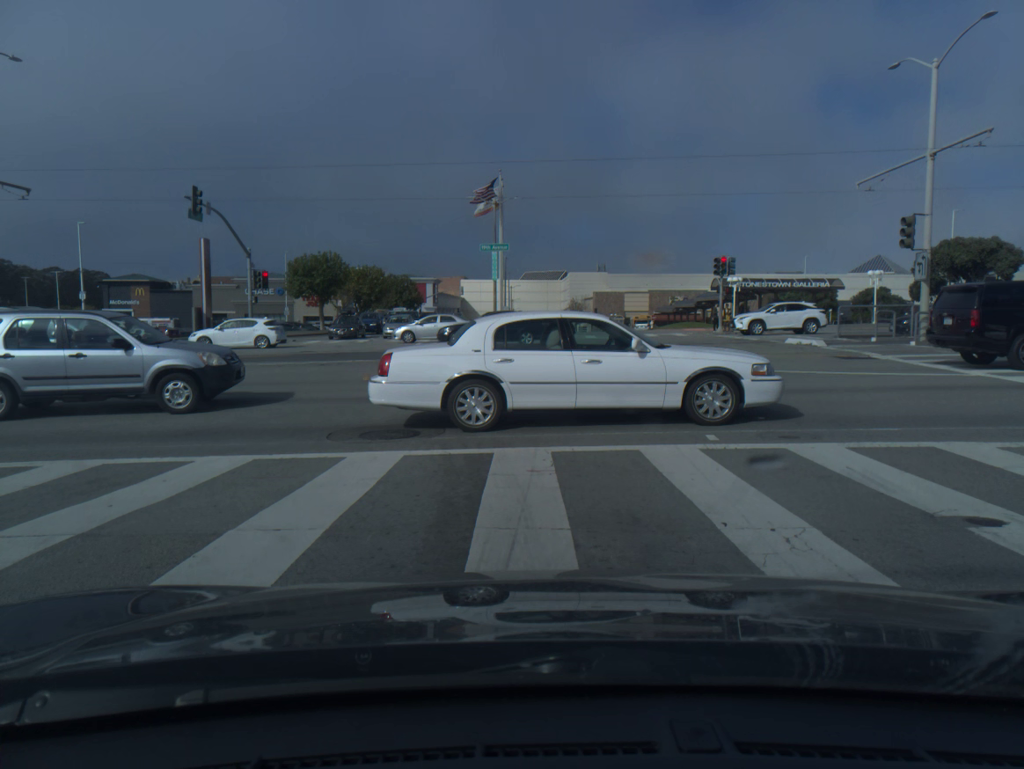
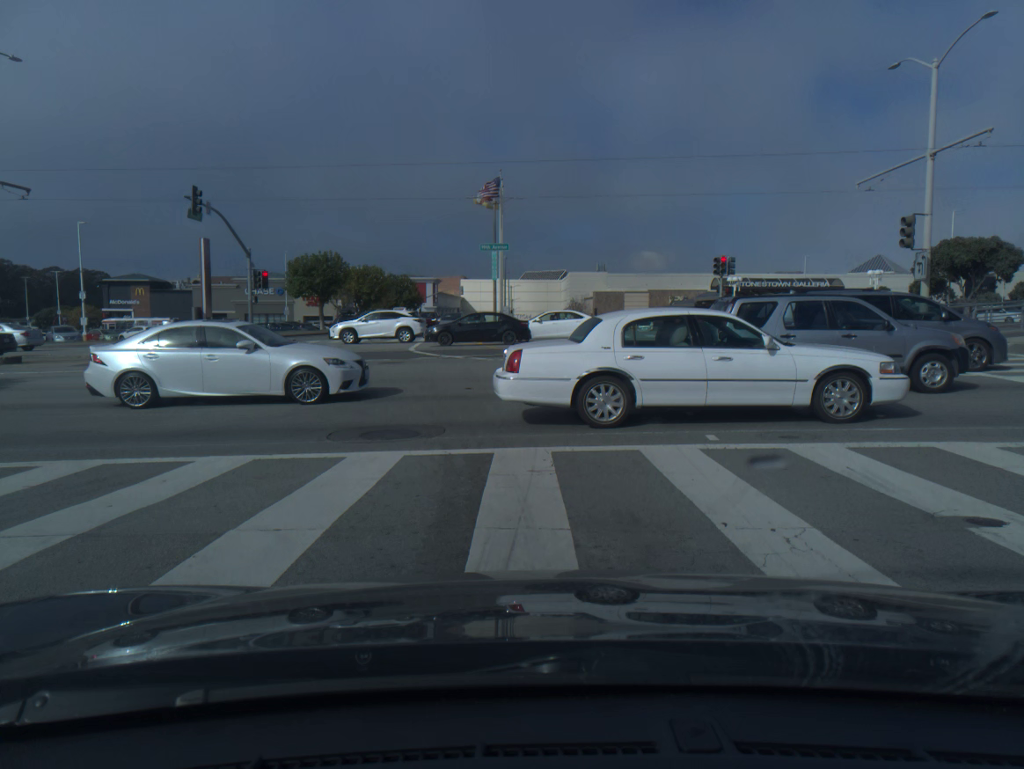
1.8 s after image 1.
(0.0, 0.0) m; 0°
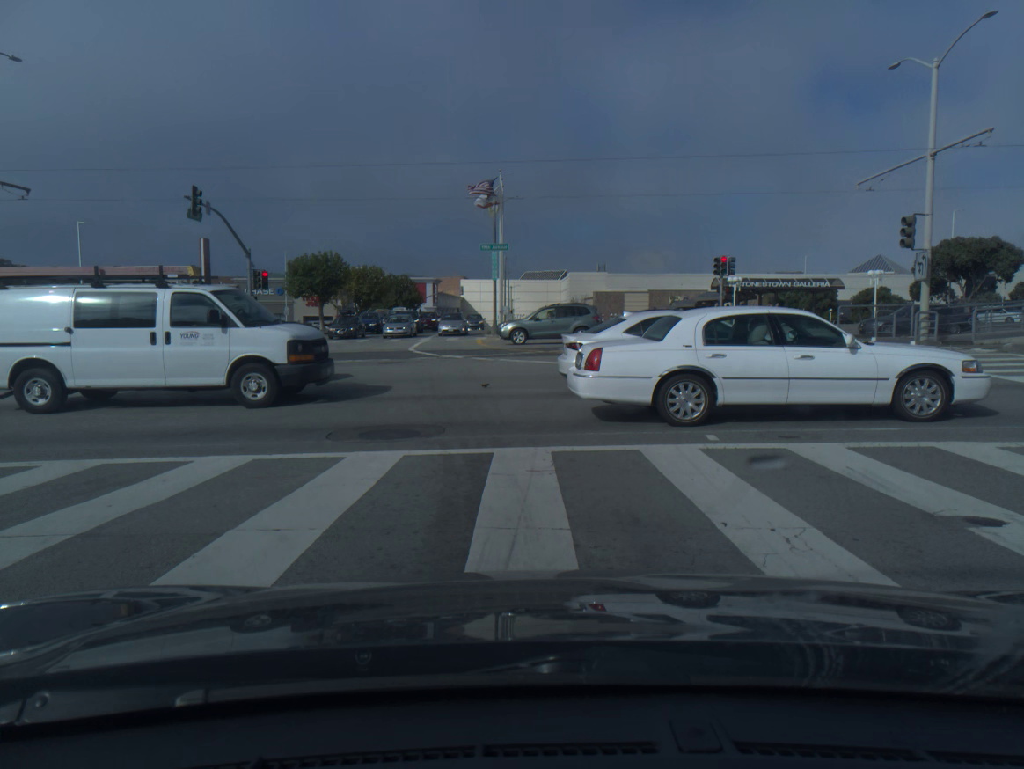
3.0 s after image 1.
(0.0, 0.0) m; 0°
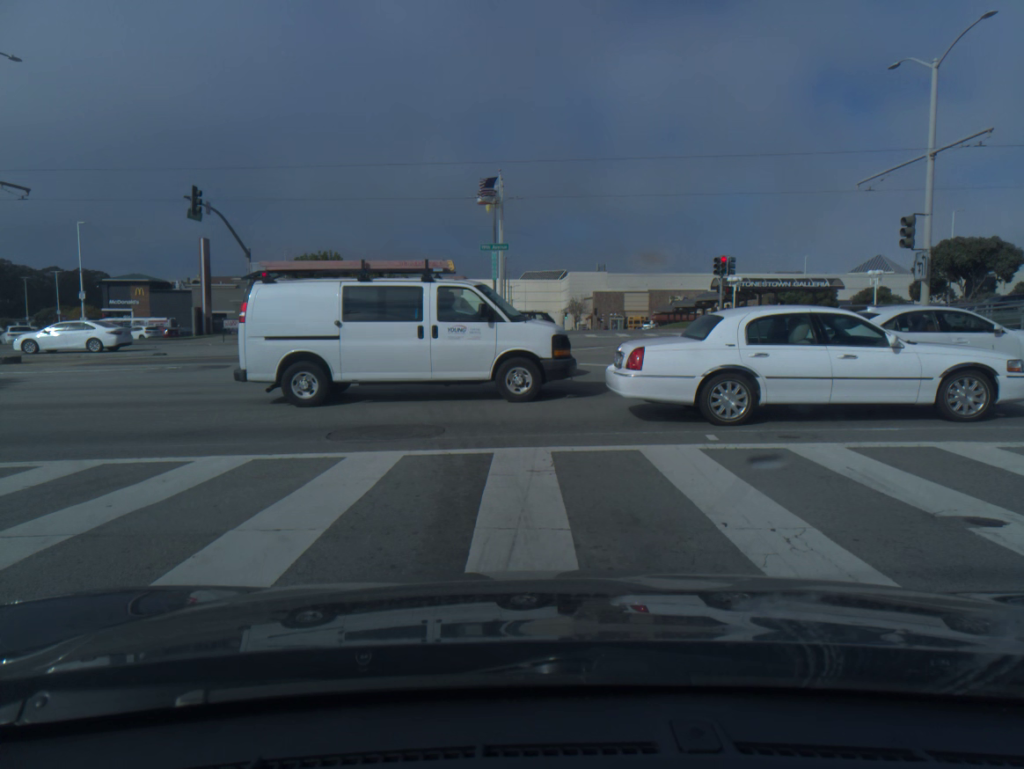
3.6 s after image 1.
(0.0, 0.0) m; 0°
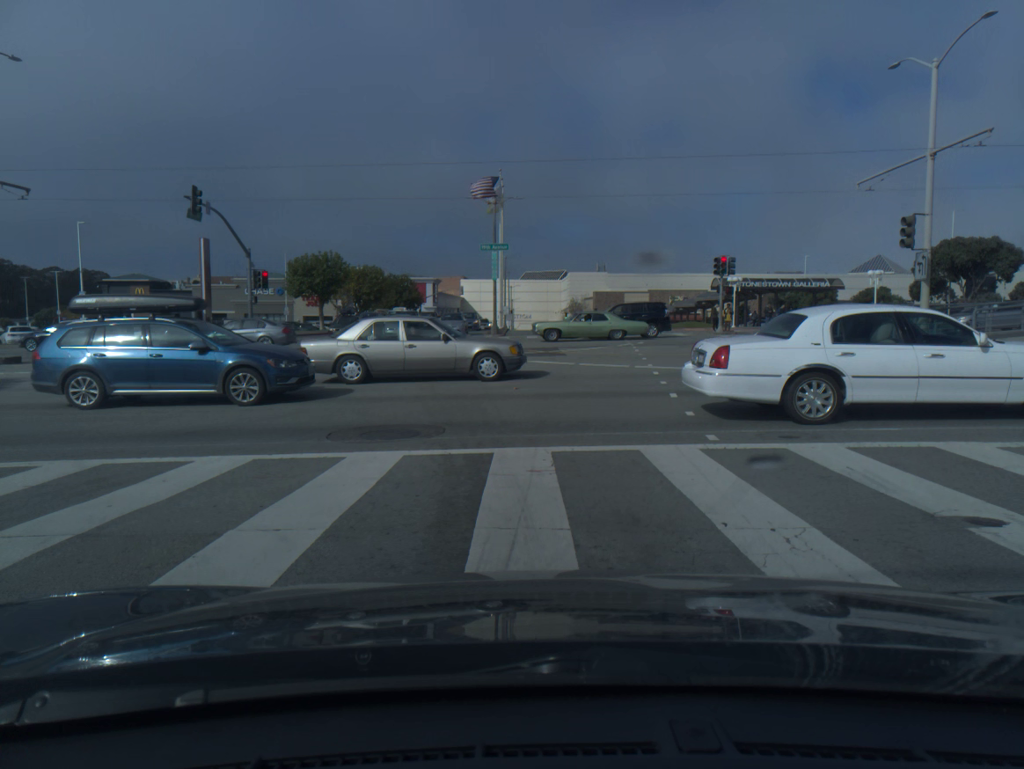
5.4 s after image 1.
(0.0, 0.0) m; 0°
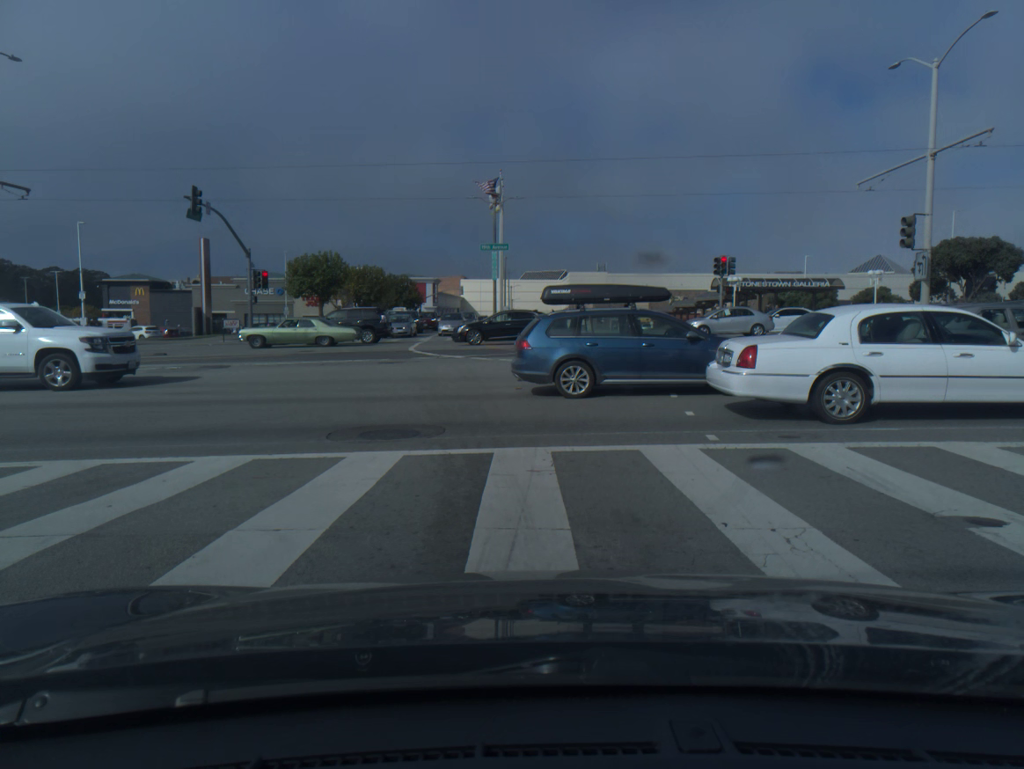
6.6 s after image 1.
(0.0, 0.0) m; 0°
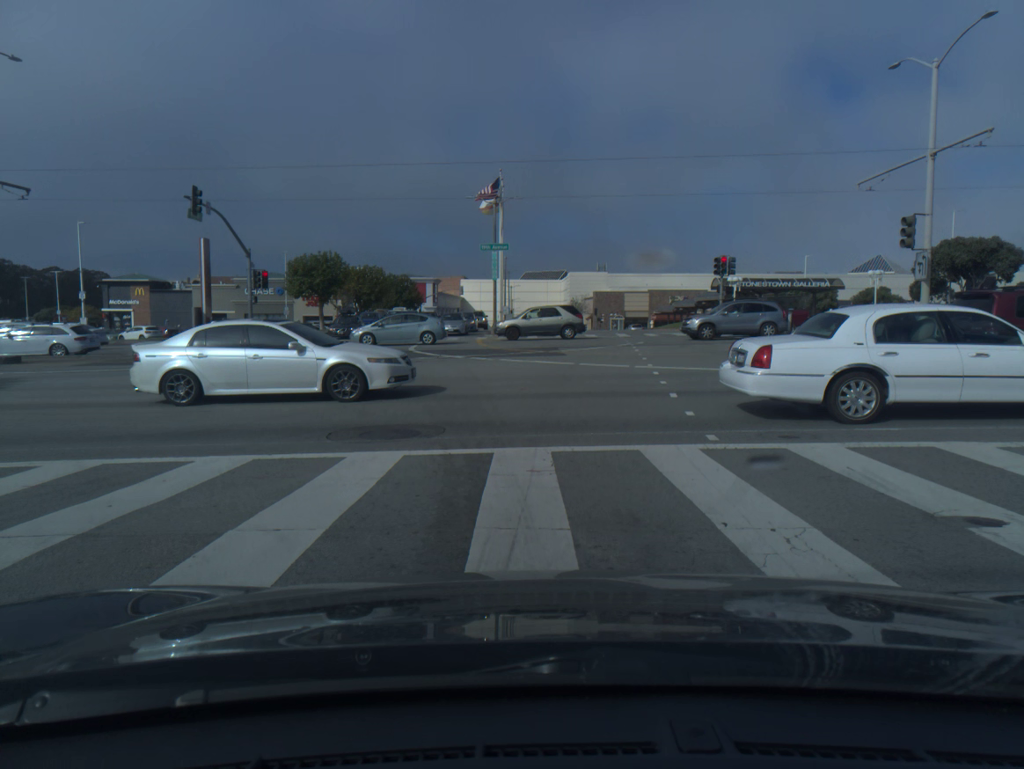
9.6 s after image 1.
(0.0, 0.0) m; 0°
